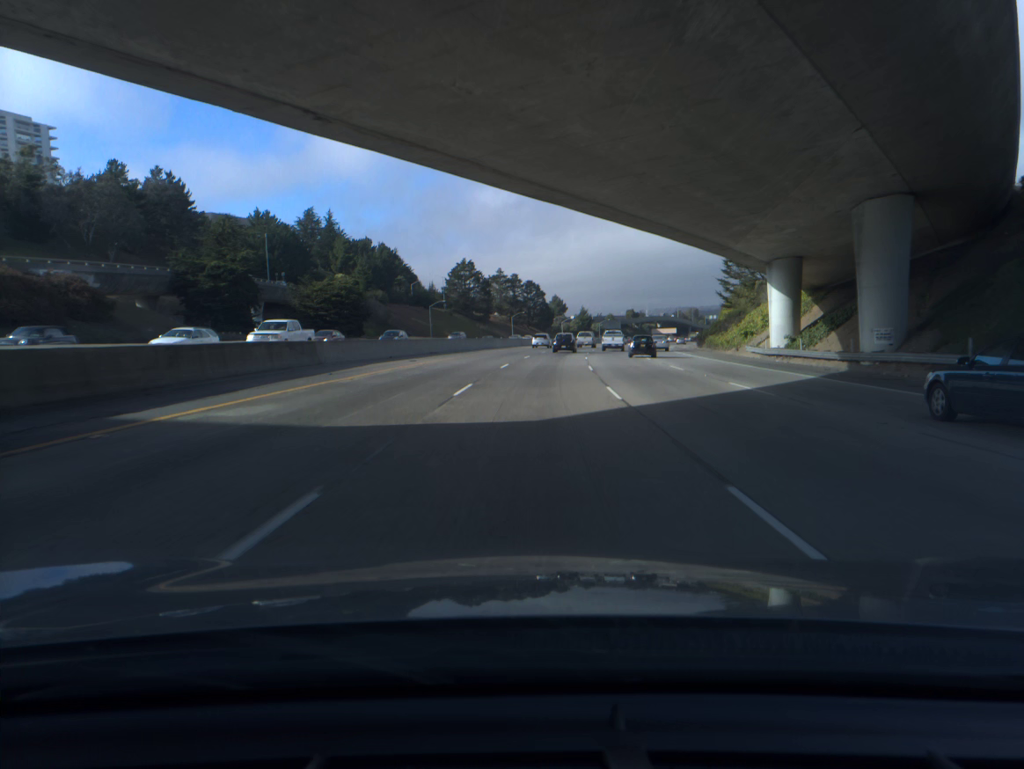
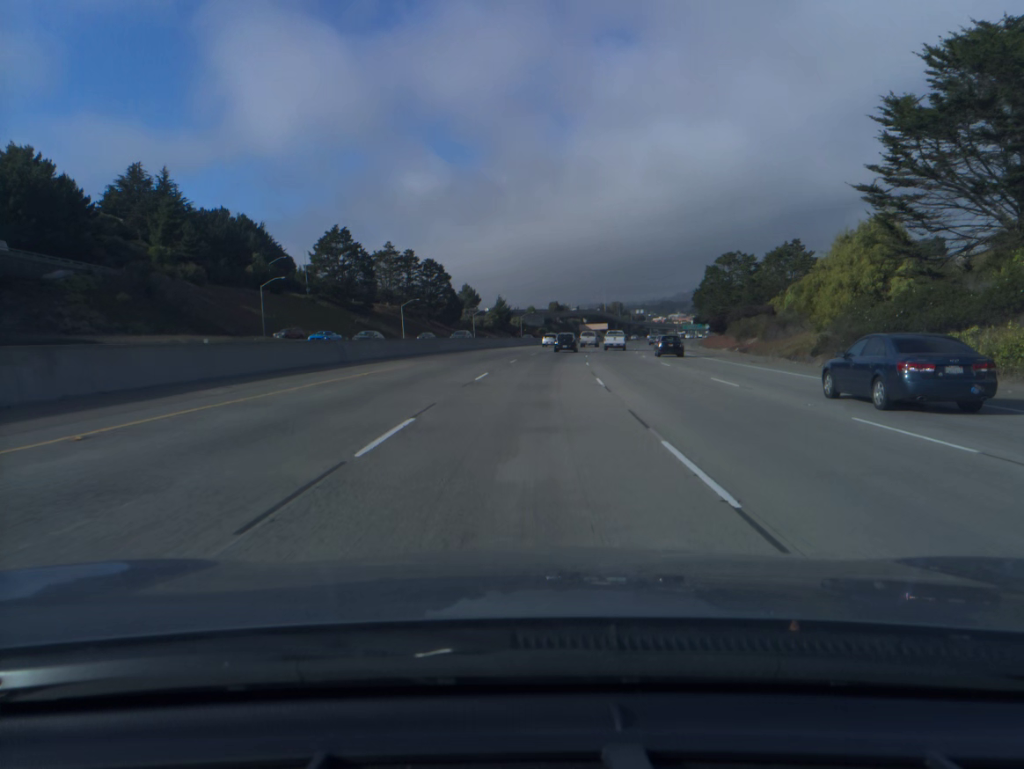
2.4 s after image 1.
(+3.5, +66.7) m; +6°
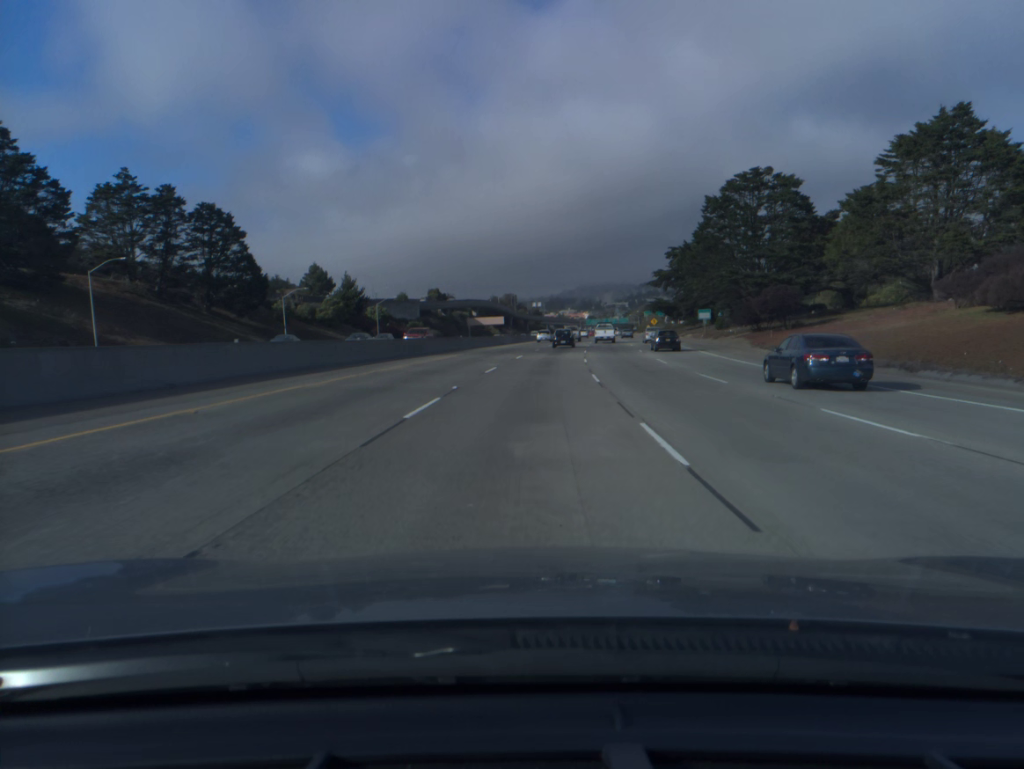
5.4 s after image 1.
(+6.2, +83.6) m; +8°
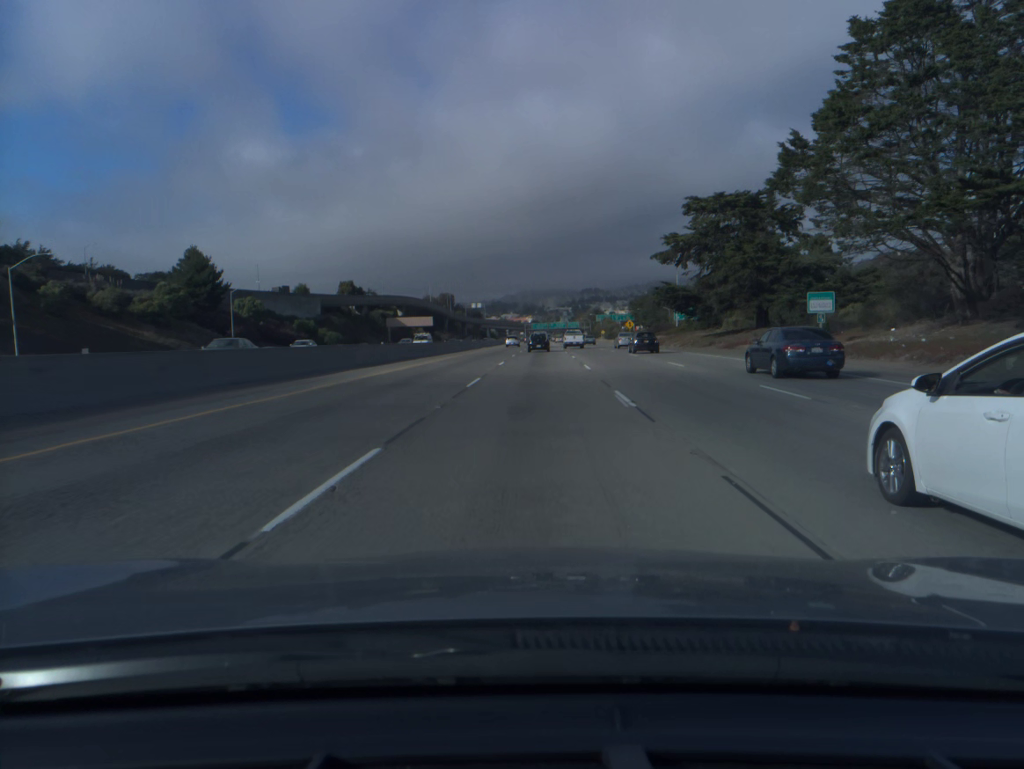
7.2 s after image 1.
(+1.9, +50.7) m; +4°
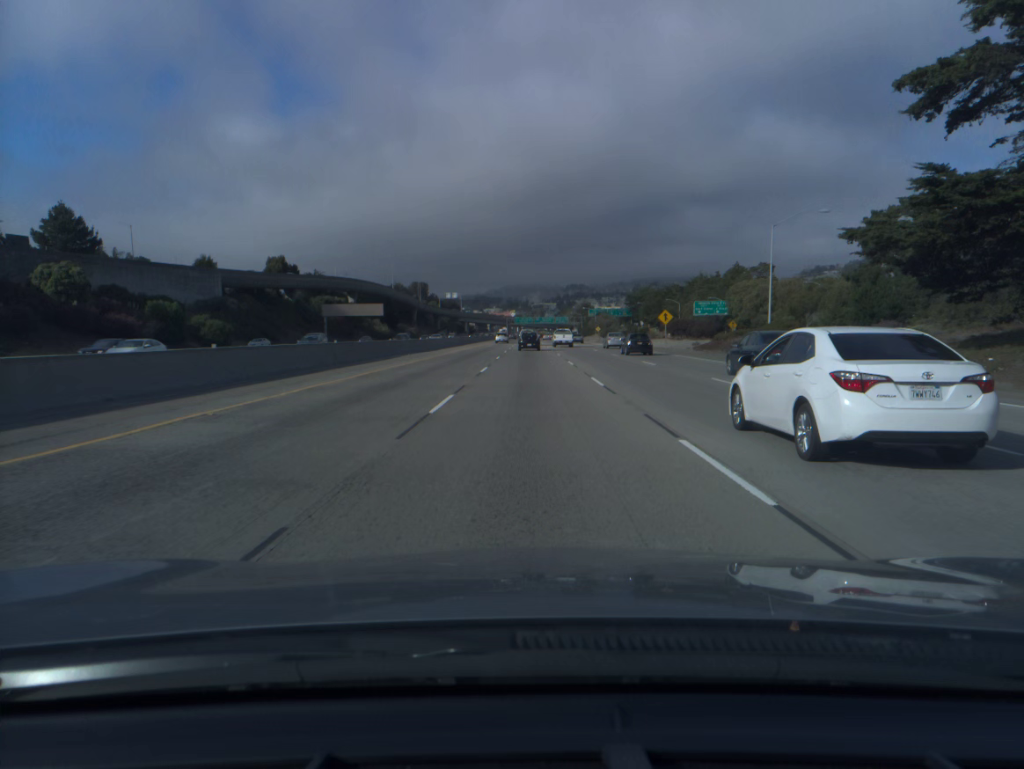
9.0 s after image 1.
(+0.9, +50.9) m; +1°
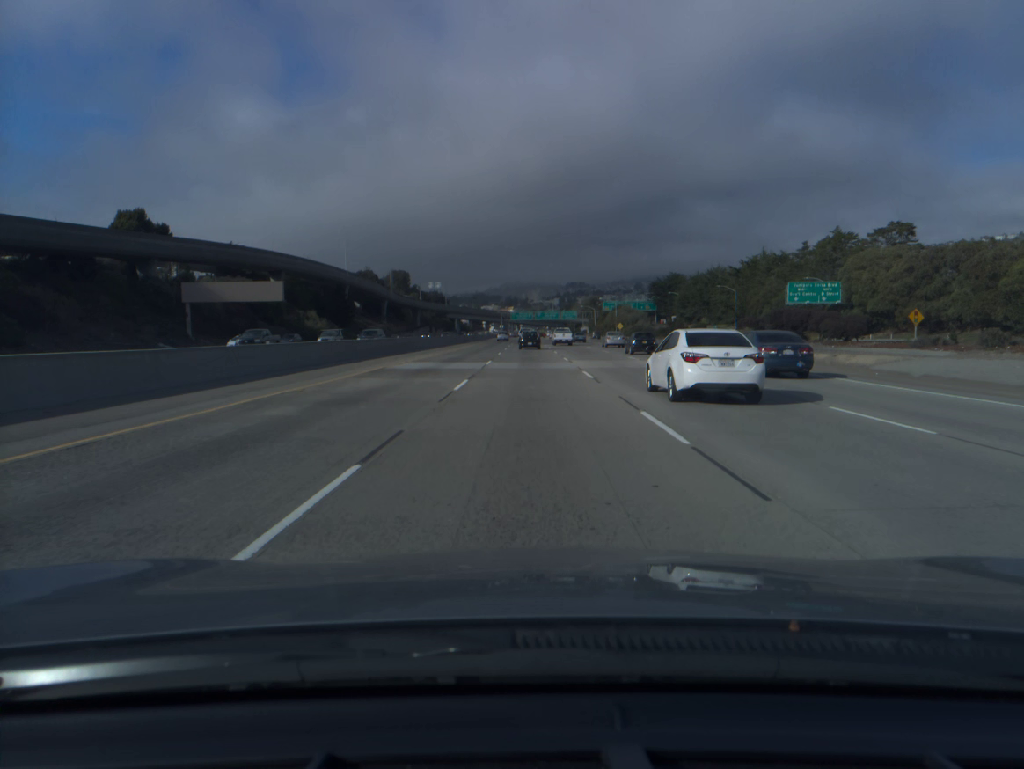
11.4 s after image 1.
(+0.1, +67.8) m; 0°
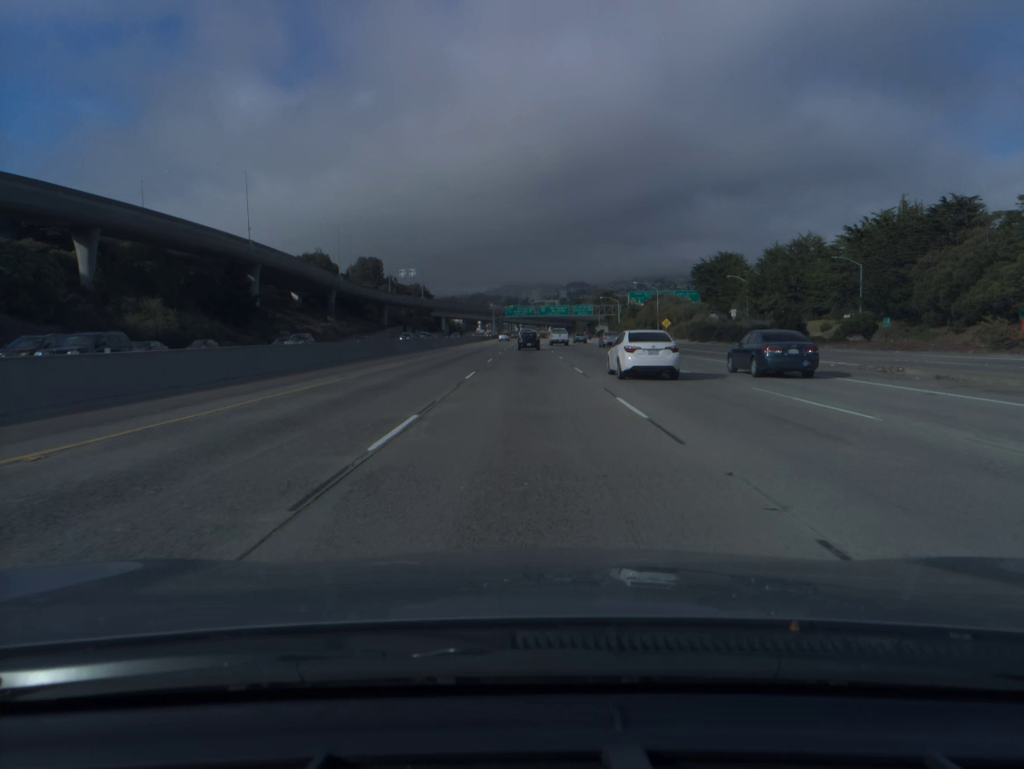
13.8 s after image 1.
(0.0, +68.2) m; 0°
